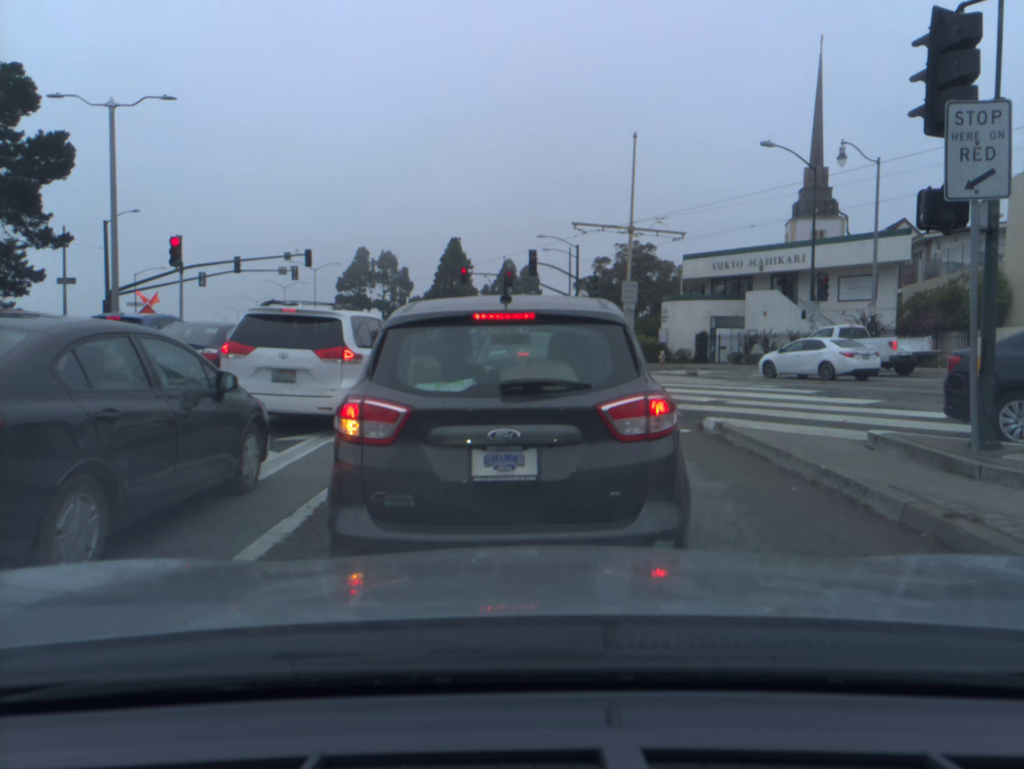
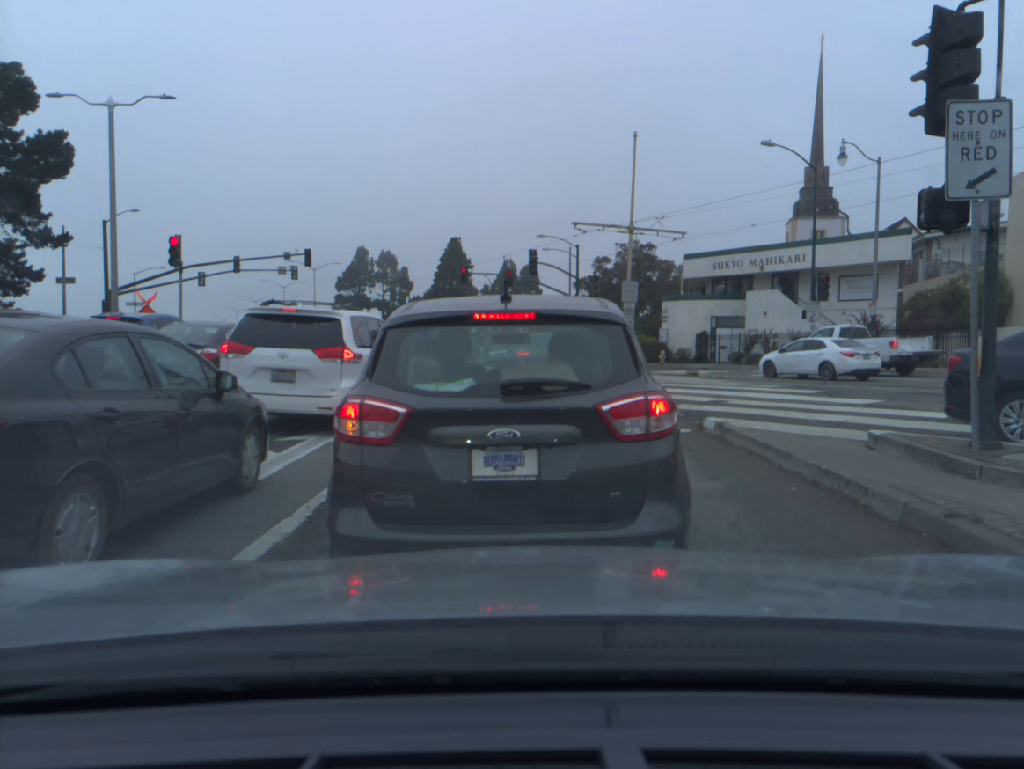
(0.0, 0.0) m; 0°
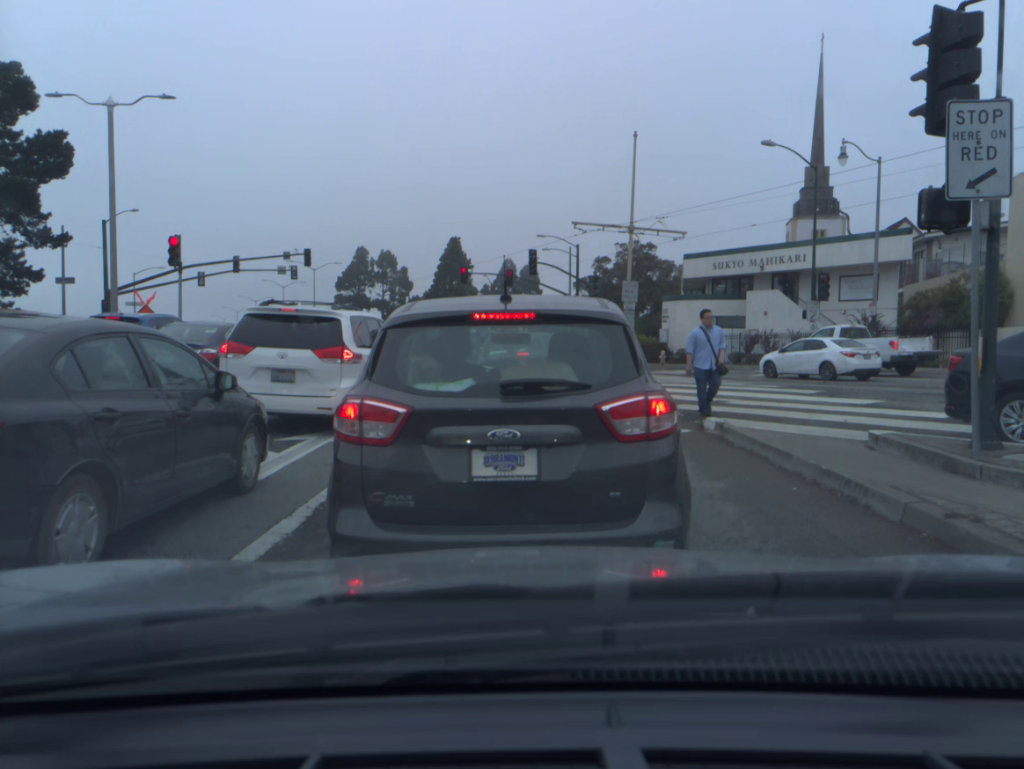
(0.0, 0.0) m; 0°
